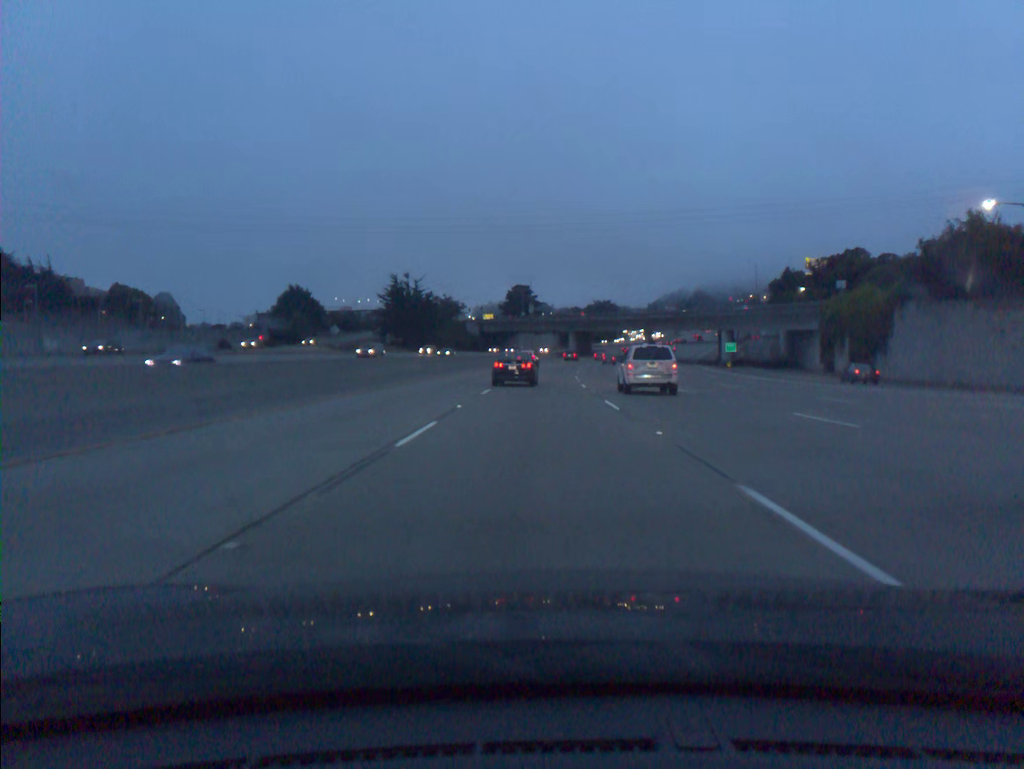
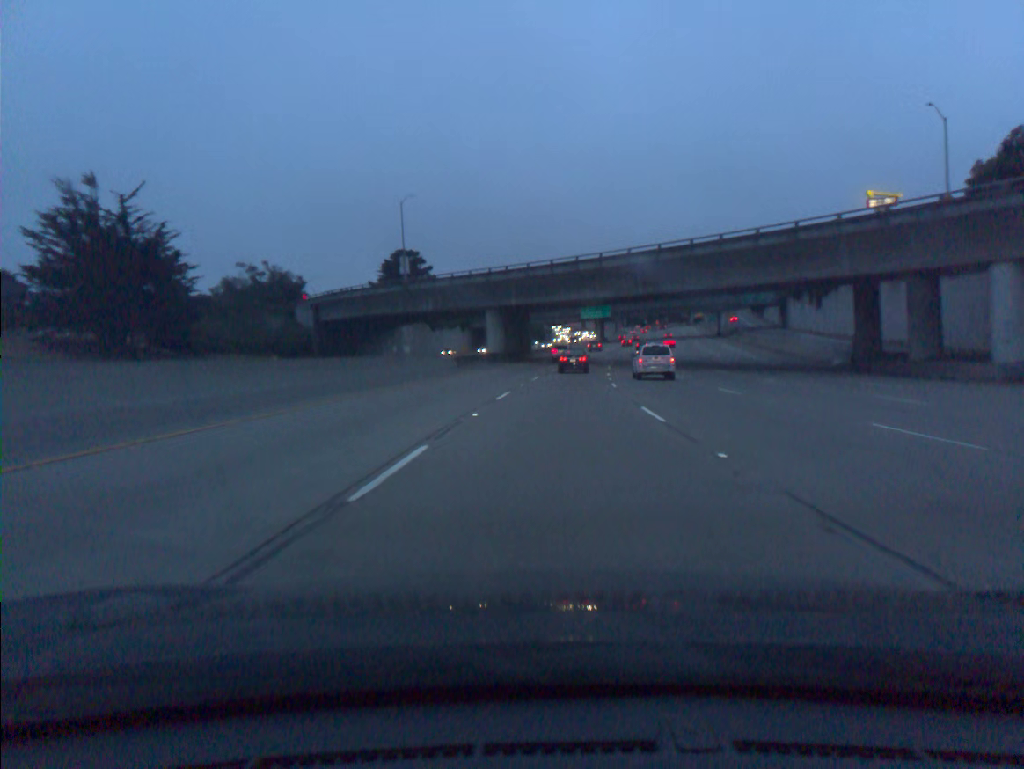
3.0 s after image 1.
(+3.0, +91.6) m; +6°
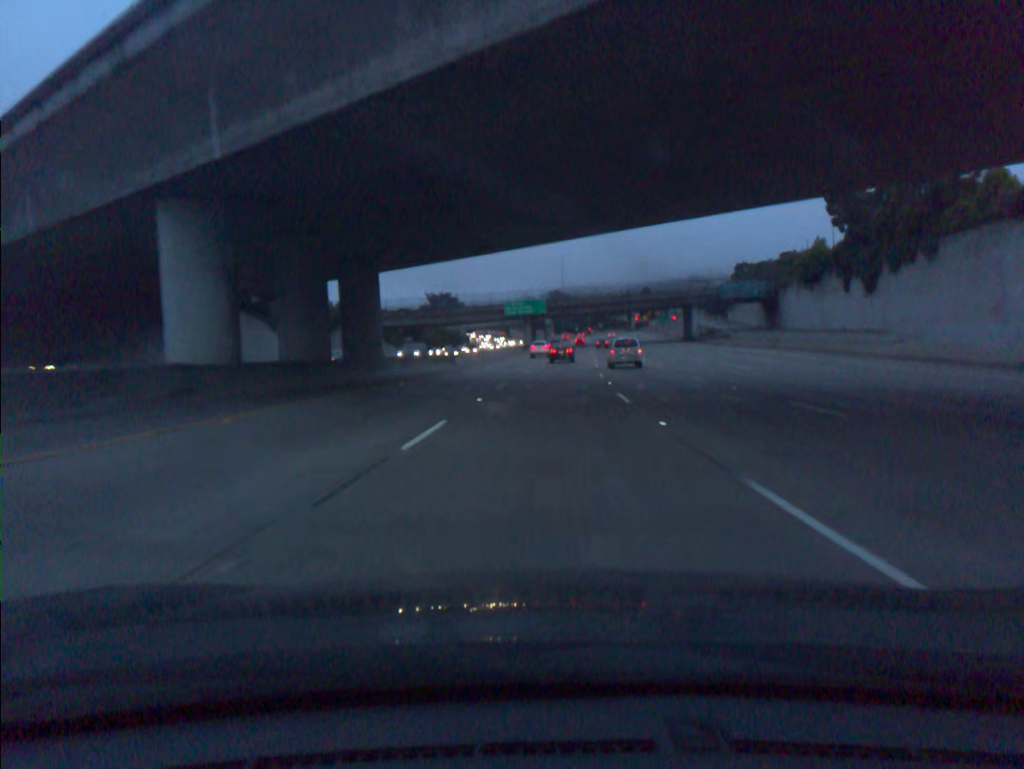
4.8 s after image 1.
(+2.9, +54.7) m; +6°
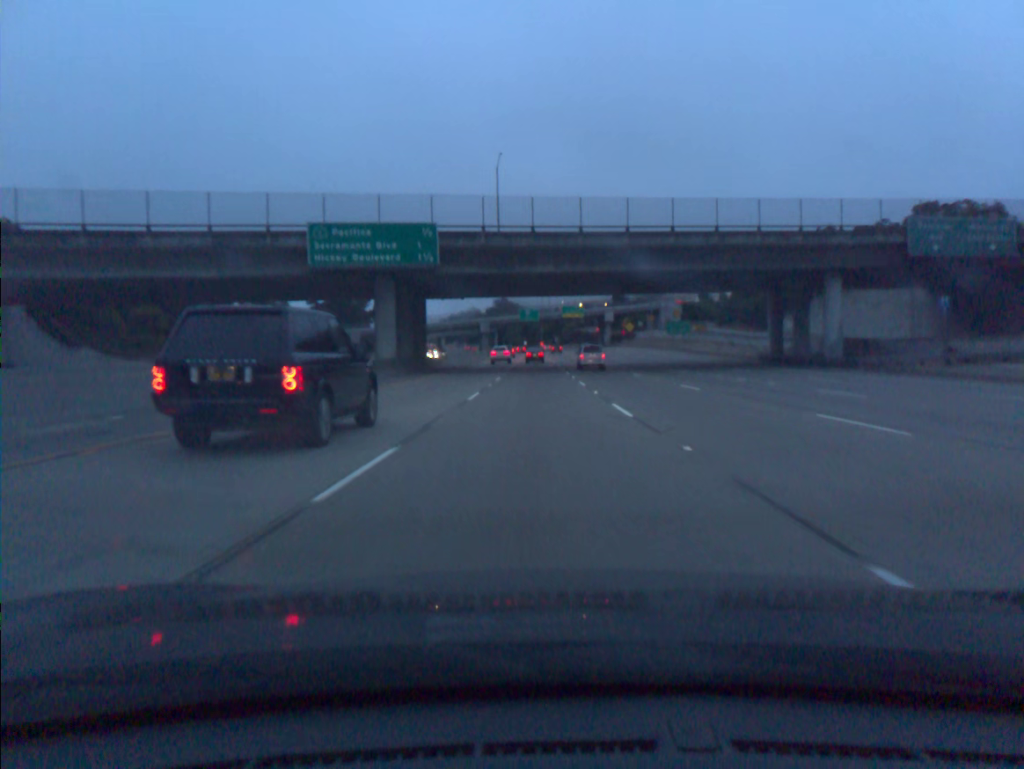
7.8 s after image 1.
(+4.2, +90.5) m; +4°
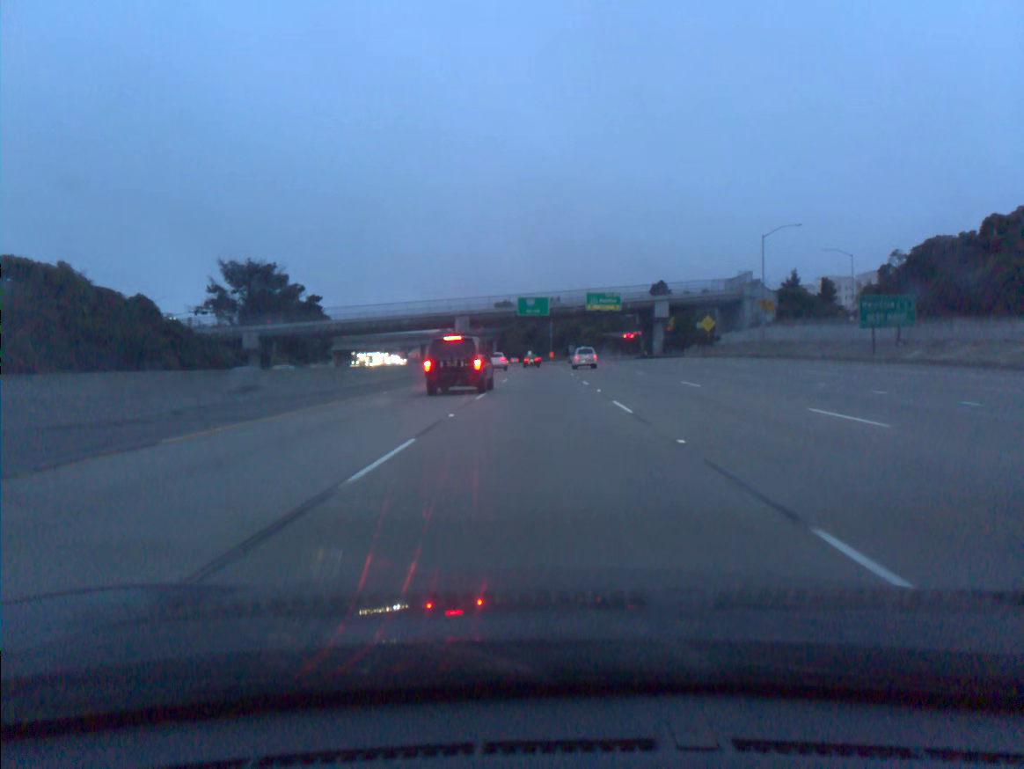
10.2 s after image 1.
(-0.4, +72.2) m; -1°
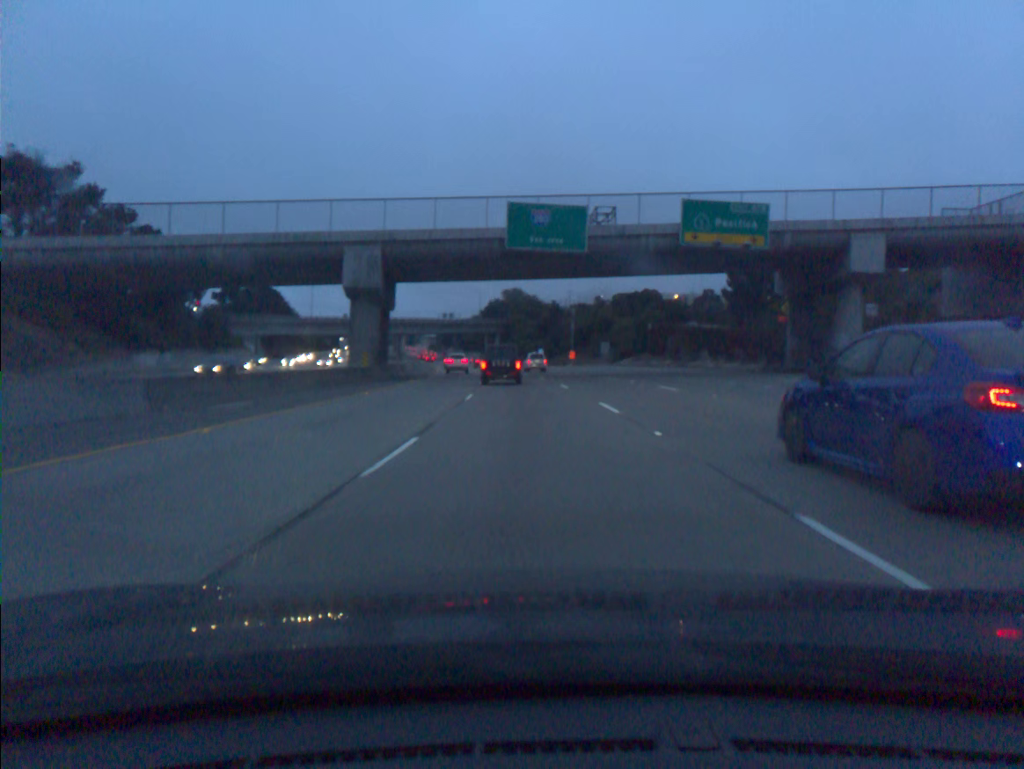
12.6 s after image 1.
(-0.2, +72.4) m; -1°
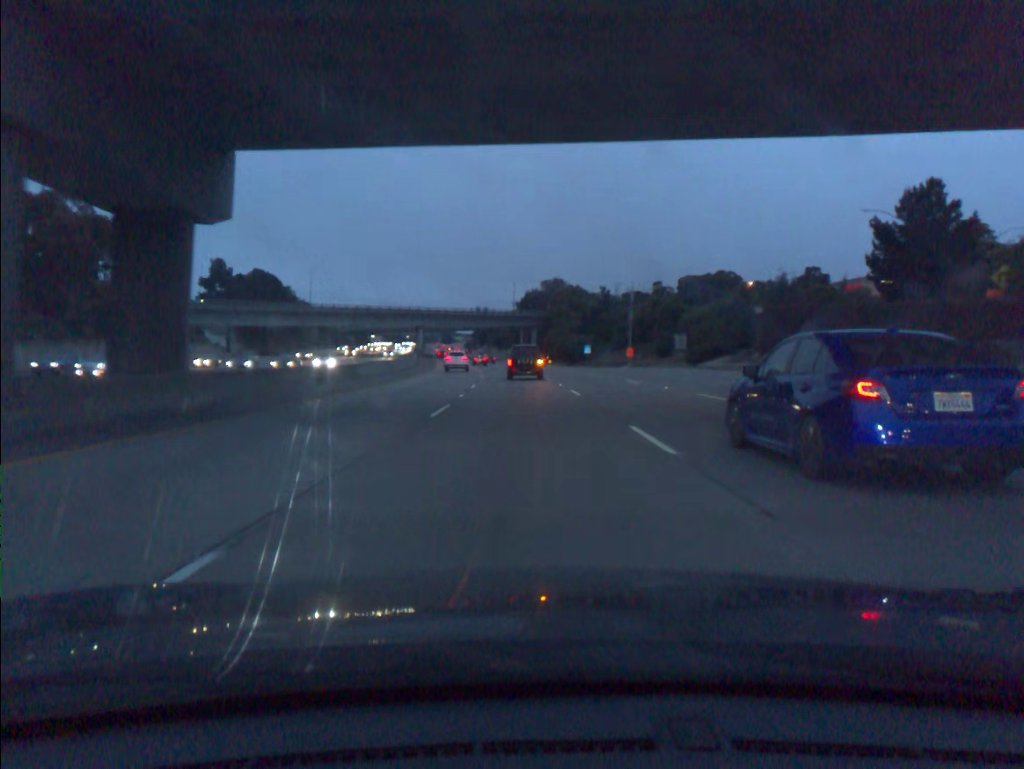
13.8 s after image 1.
(-0.8, +36.4) m; -3°
